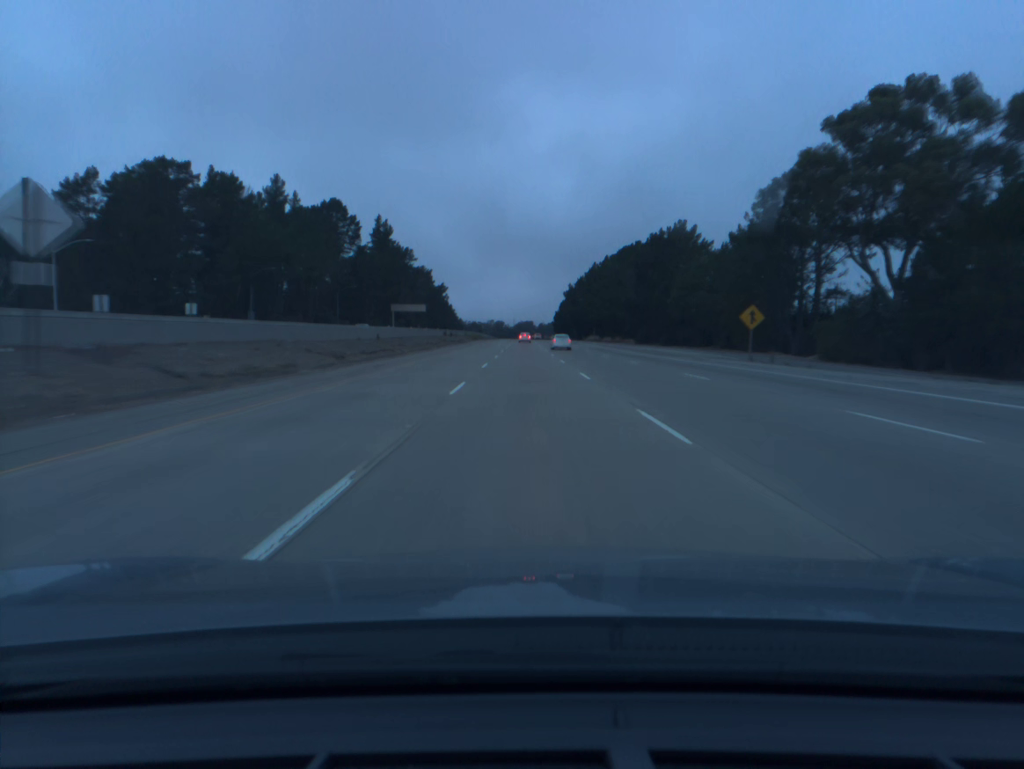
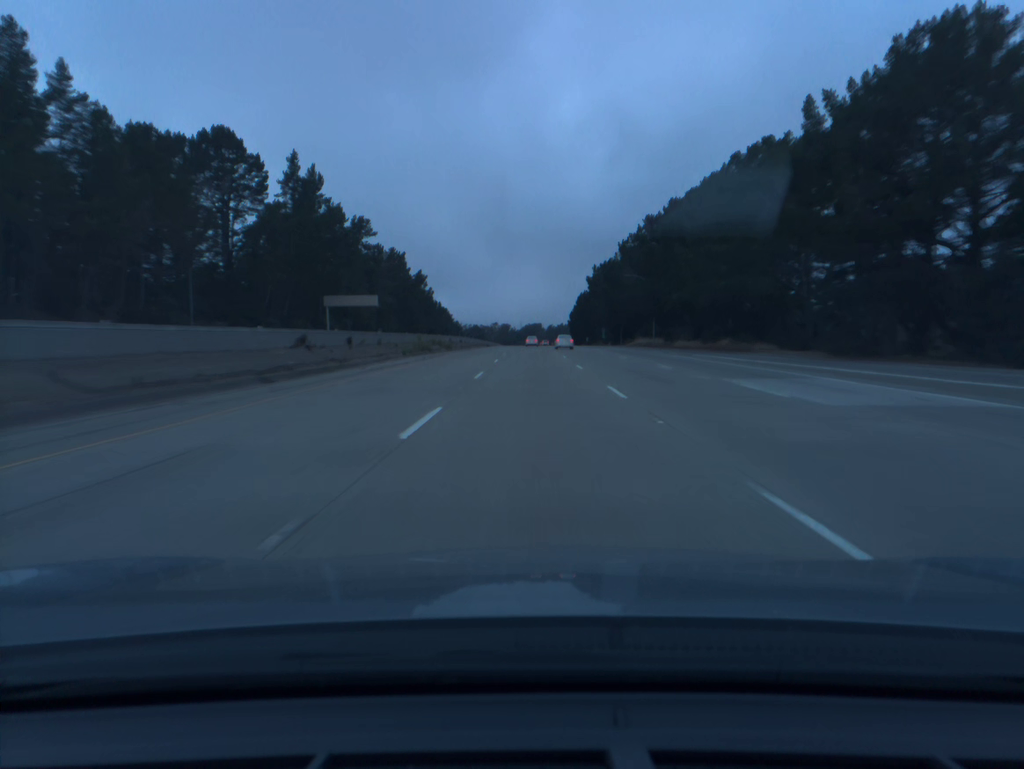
(-0.7, +80.6) m; -1°
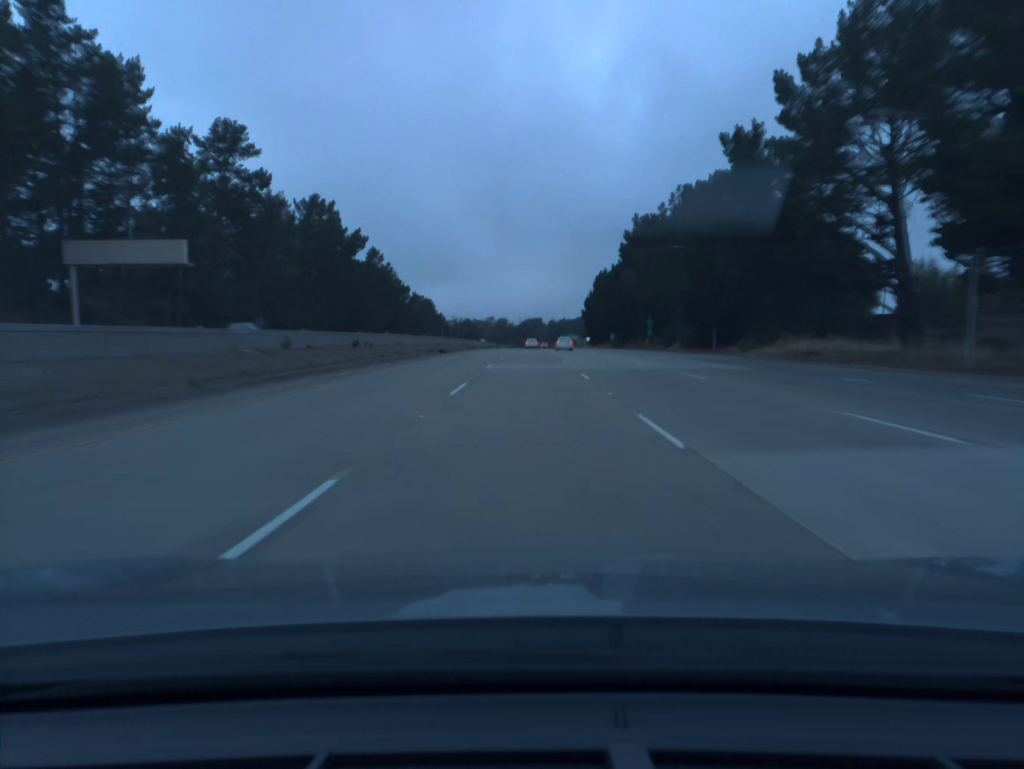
(+0.1, +80.3) m; 0°
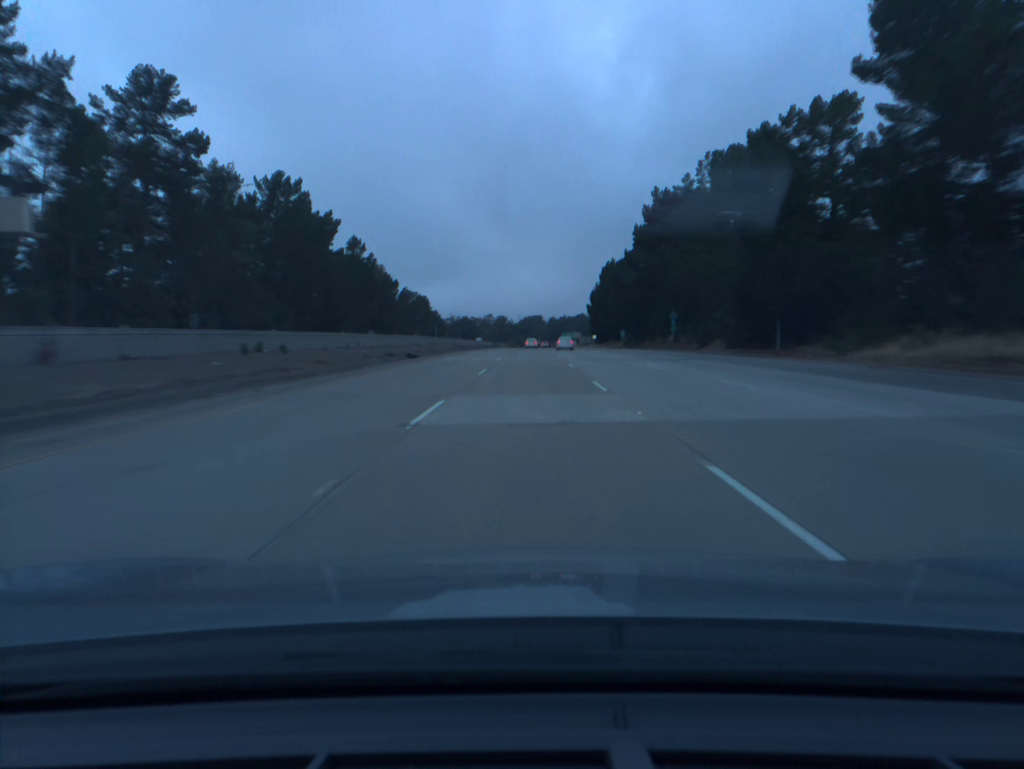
(0.0, +20.1) m; 0°
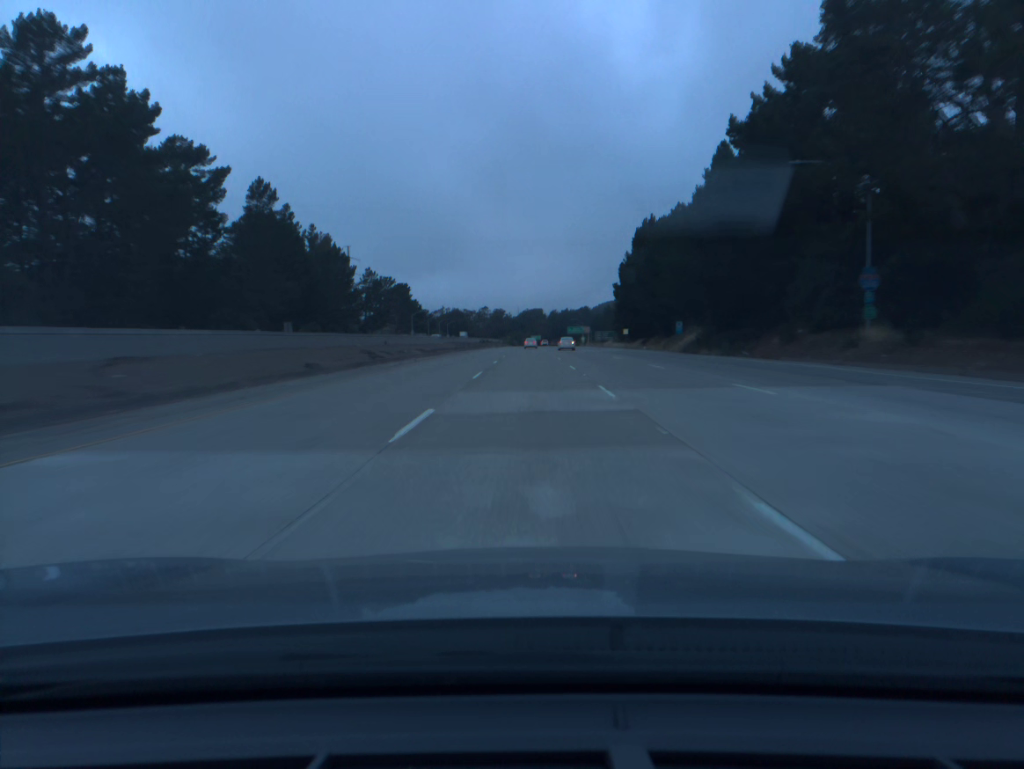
(+0.1, +60.3) m; 0°
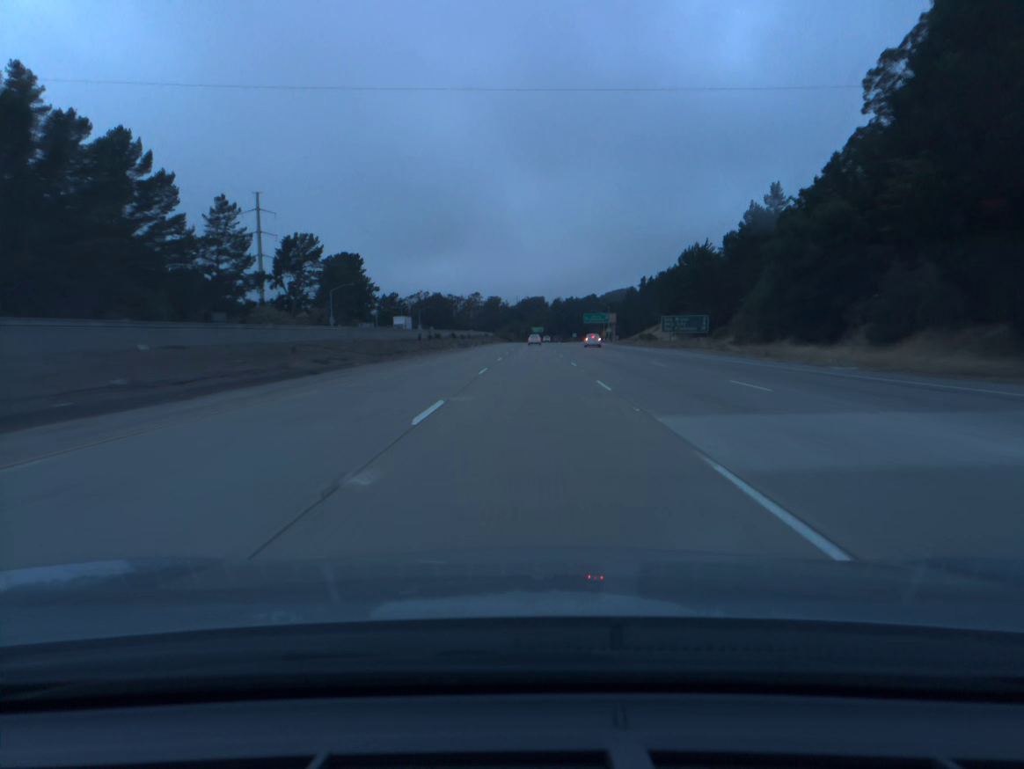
(-0.1, +100.8) m; 0°
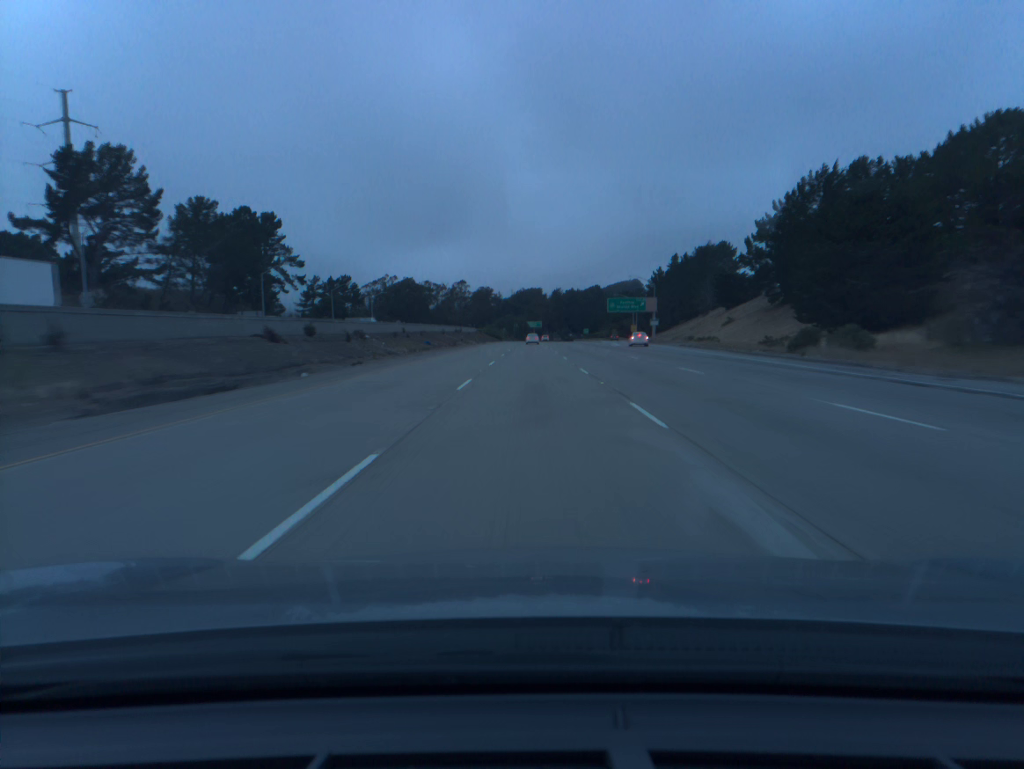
(+0.1, +80.8) m; 0°
